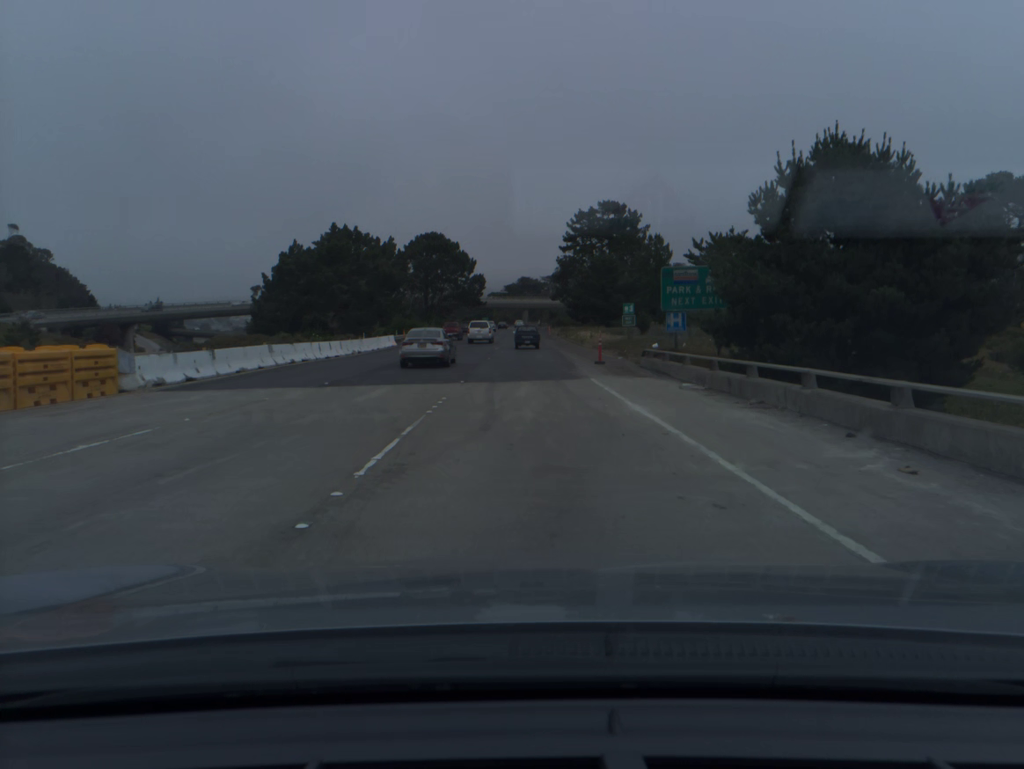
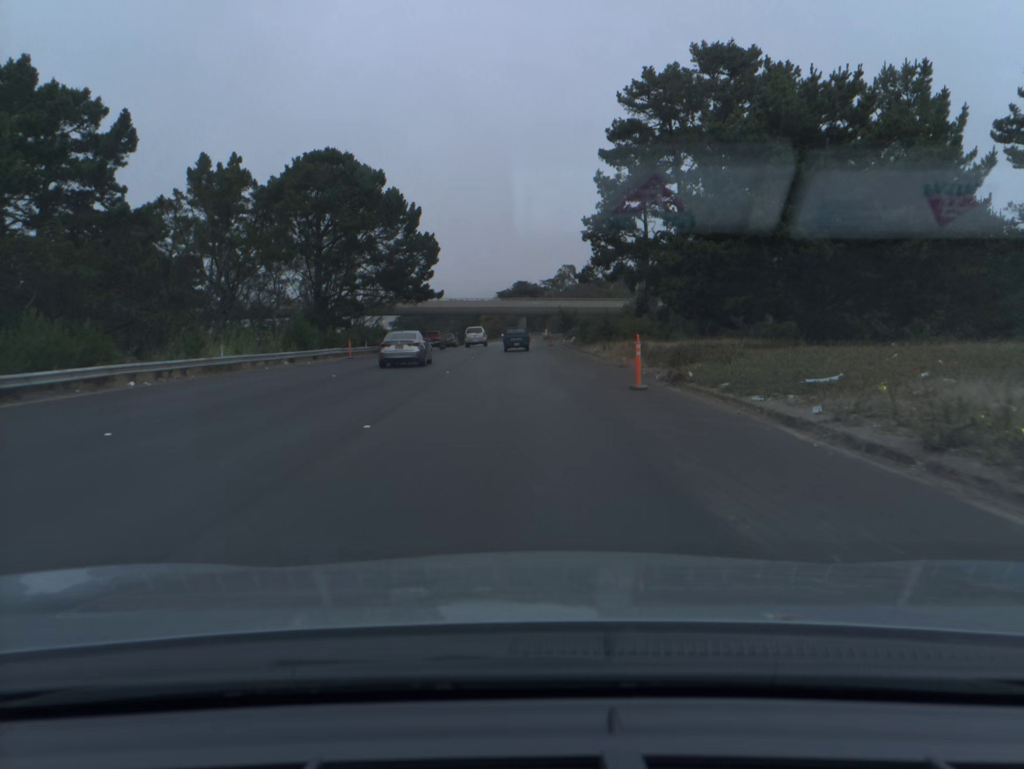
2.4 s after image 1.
(+0.3, +70.7) m; 0°
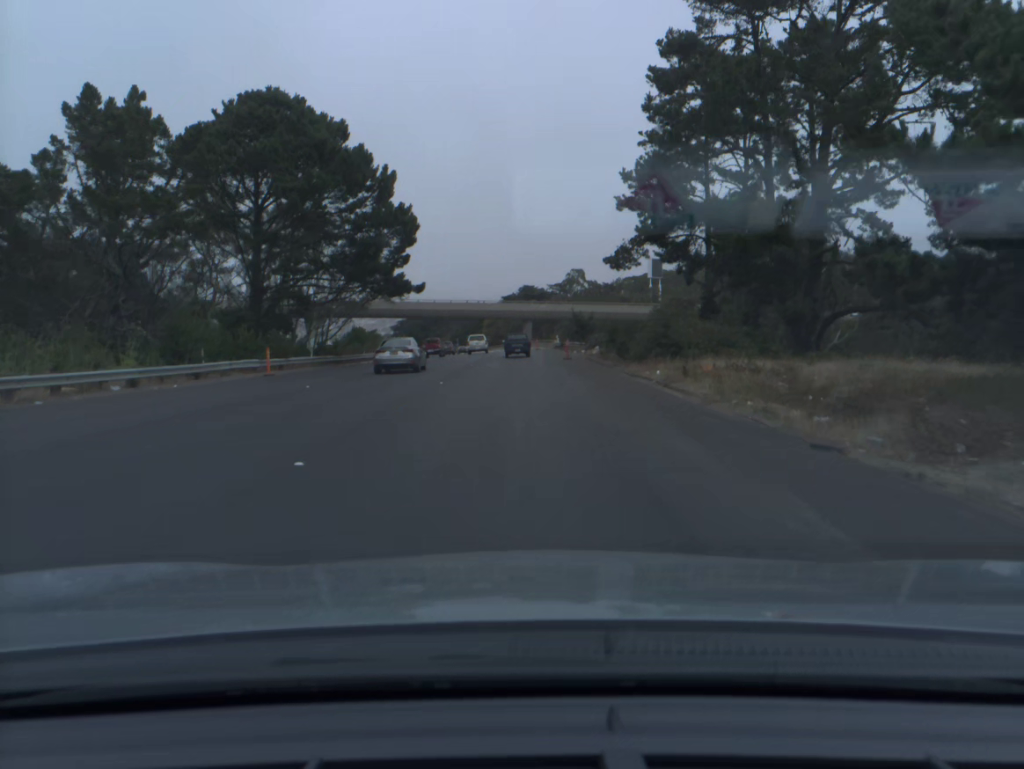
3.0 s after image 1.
(-0.1, +17.5) m; 0°
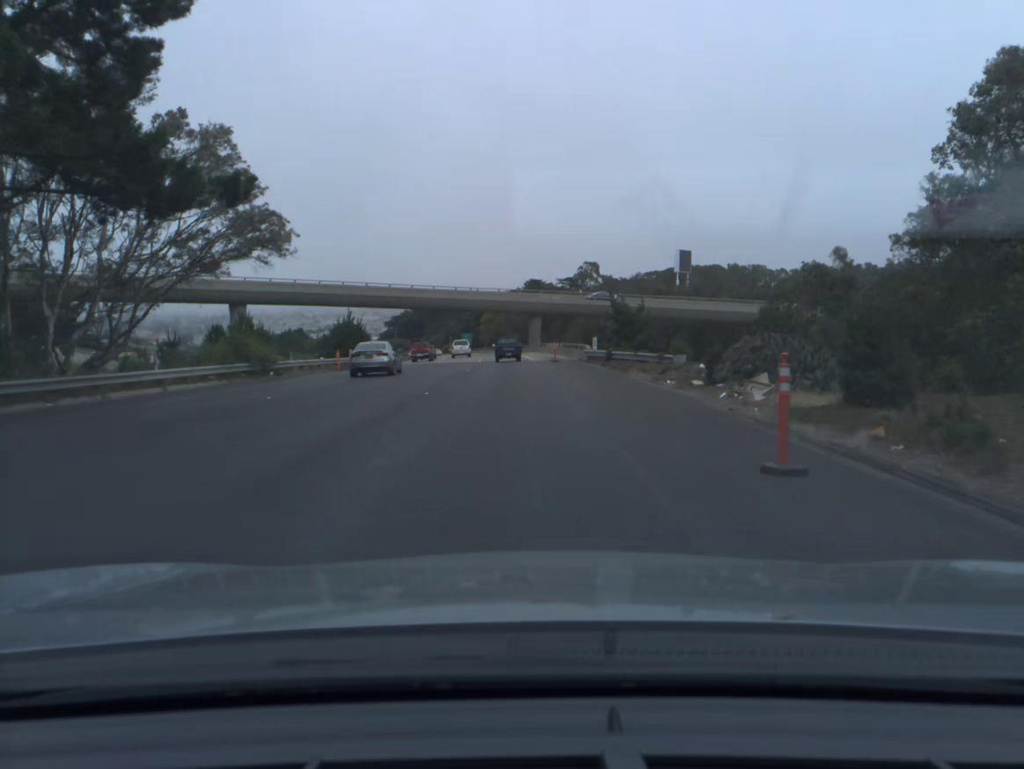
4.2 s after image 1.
(-0.2, +34.7) m; -1°
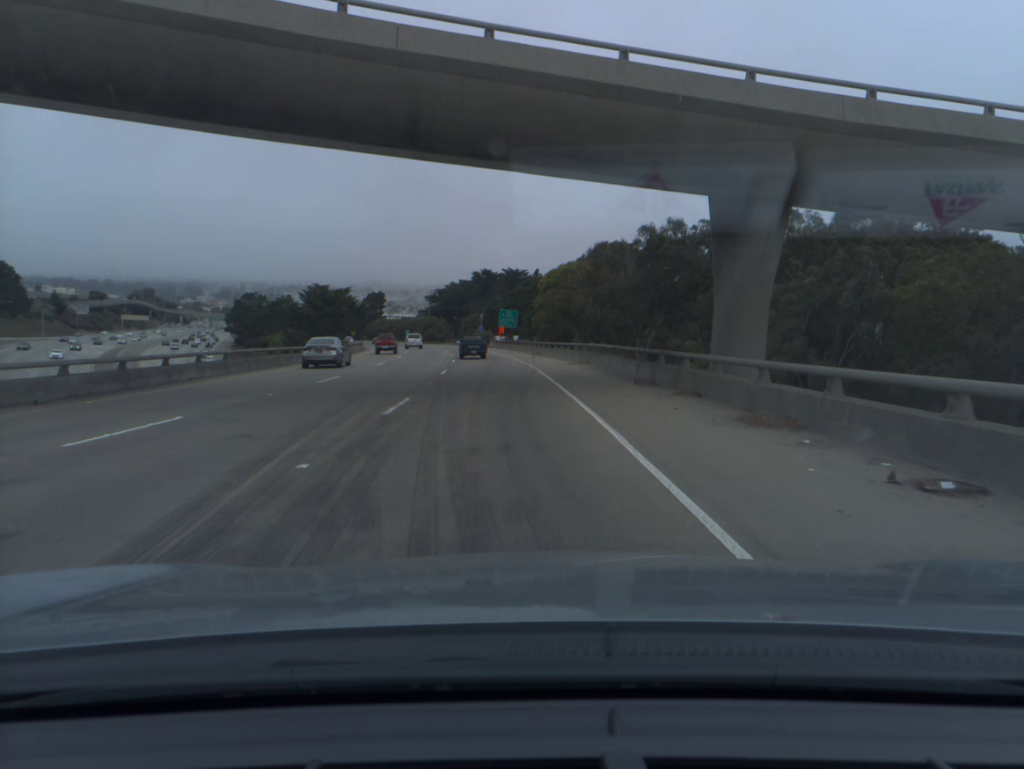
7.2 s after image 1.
(-2.3, +85.0) m; -5°
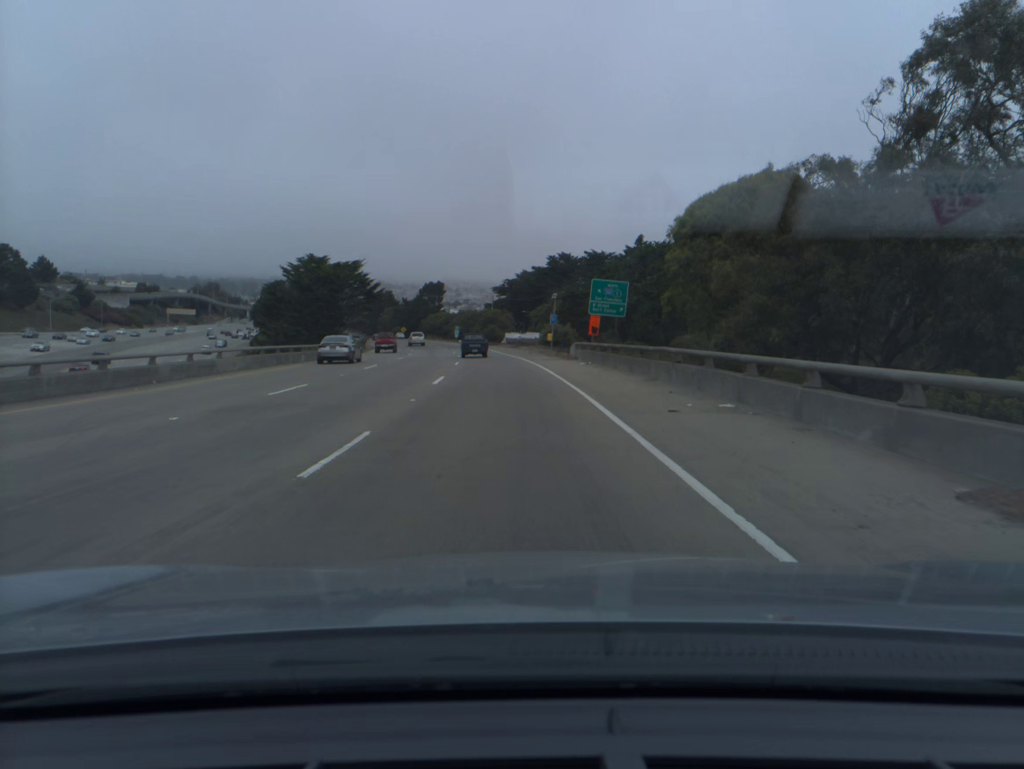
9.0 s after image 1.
(-2.2, +50.3) m; -6°
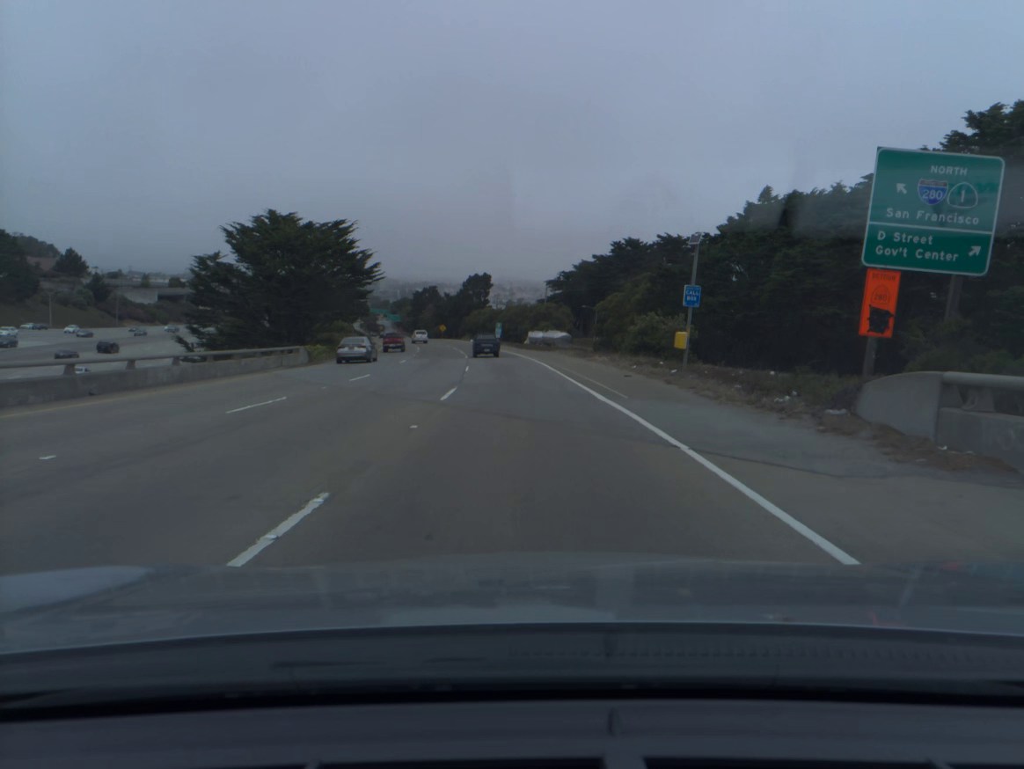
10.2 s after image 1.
(-1.1, +33.8) m; -4°
